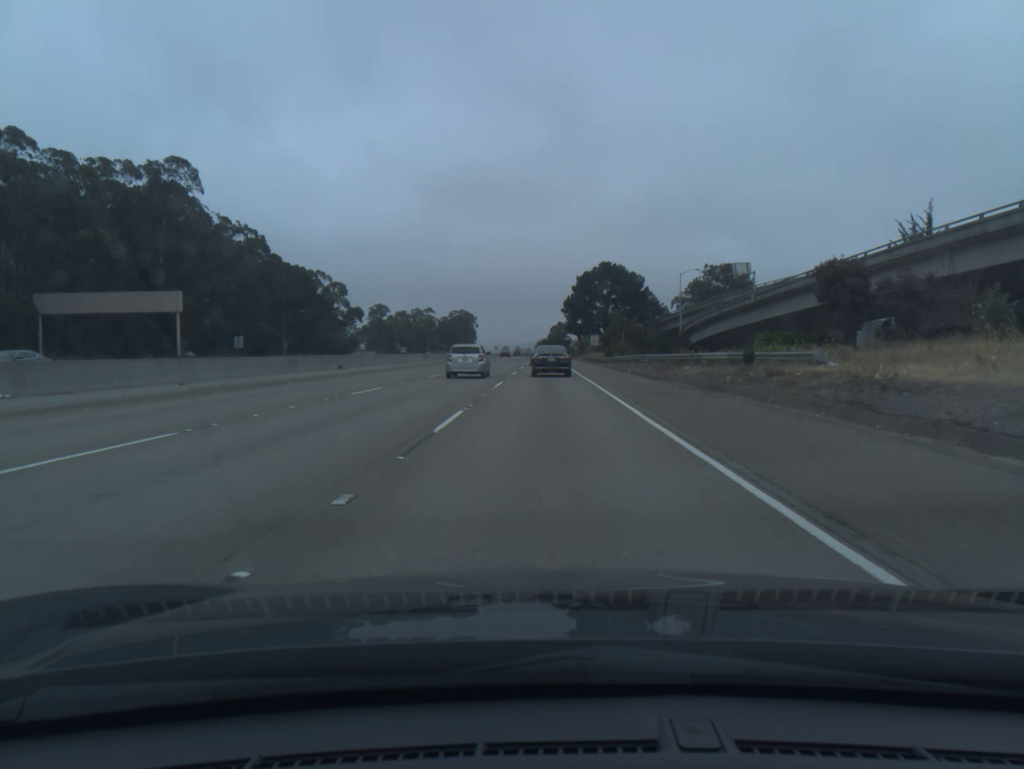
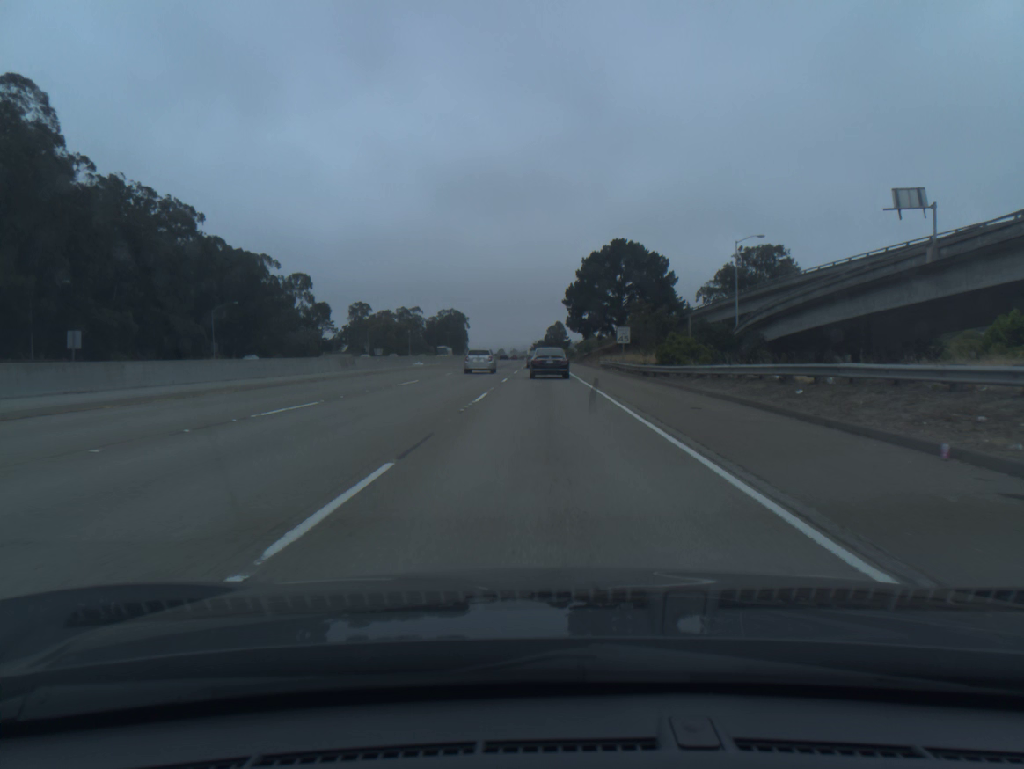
(+0.1, +36.5) m; 0°
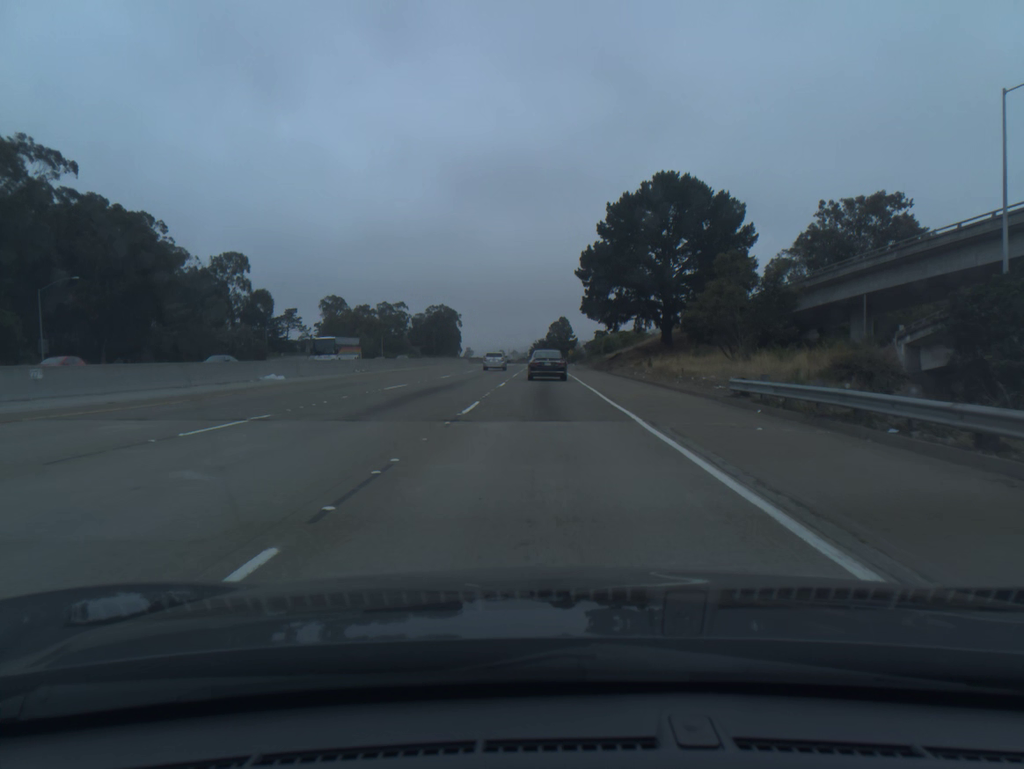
(0.0, +46.7) m; 0°
